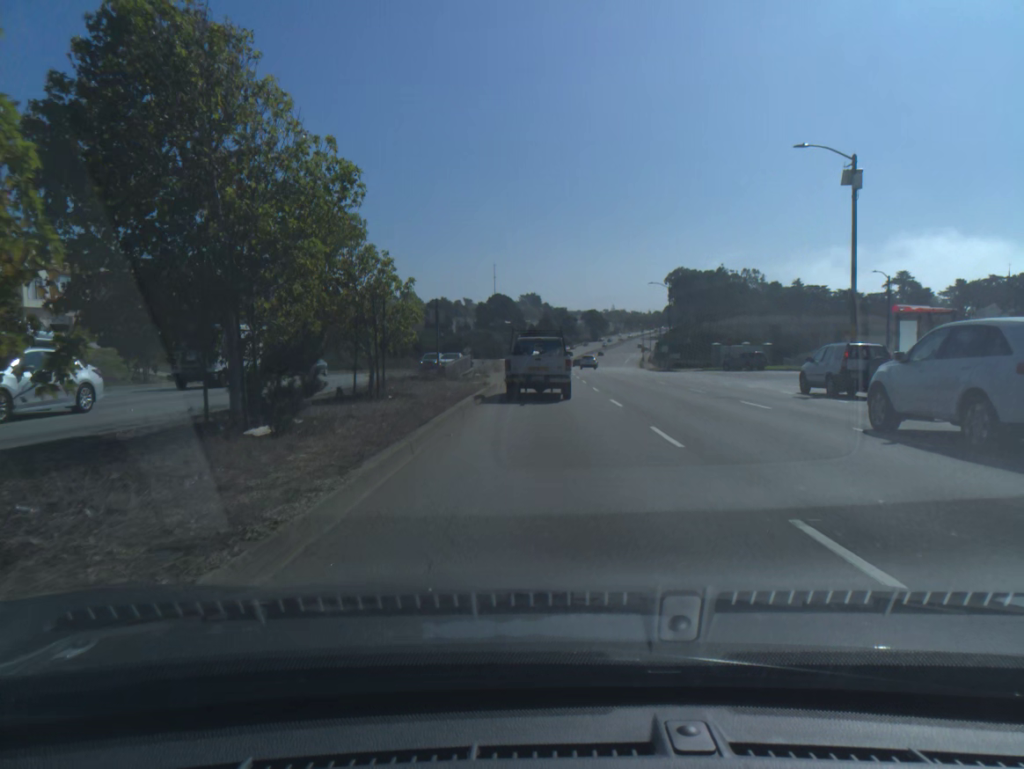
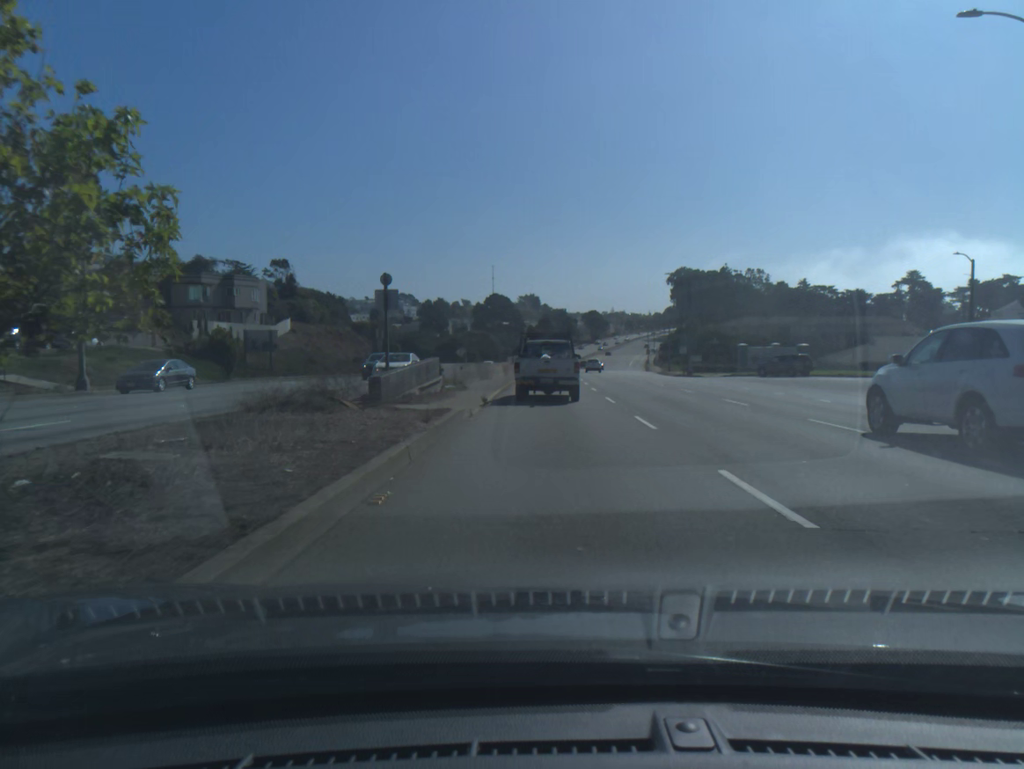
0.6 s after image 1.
(0.0, +12.4) m; 0°
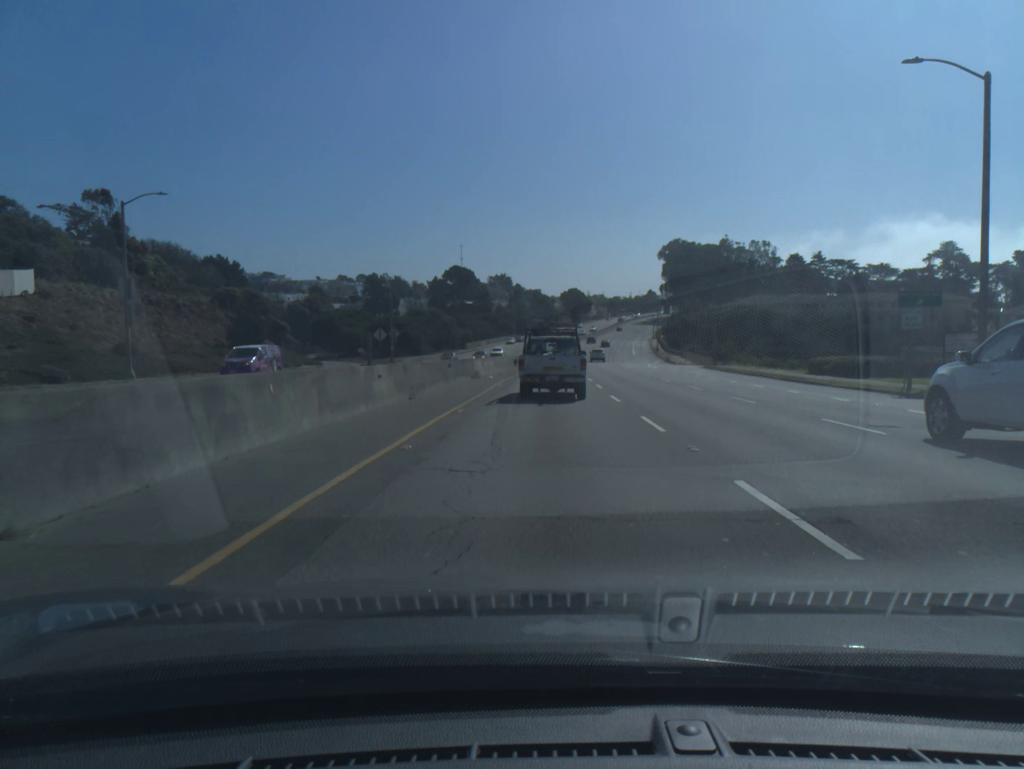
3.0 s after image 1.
(+0.8, +52.5) m; +2°
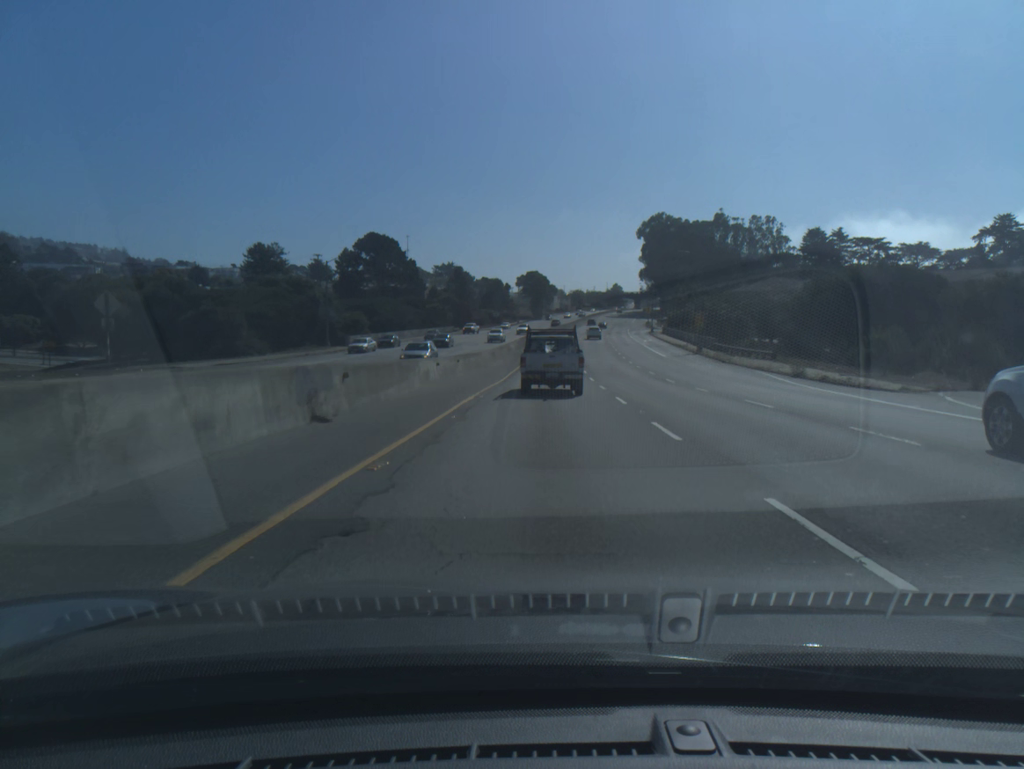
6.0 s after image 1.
(+1.8, +67.9) m; +3°
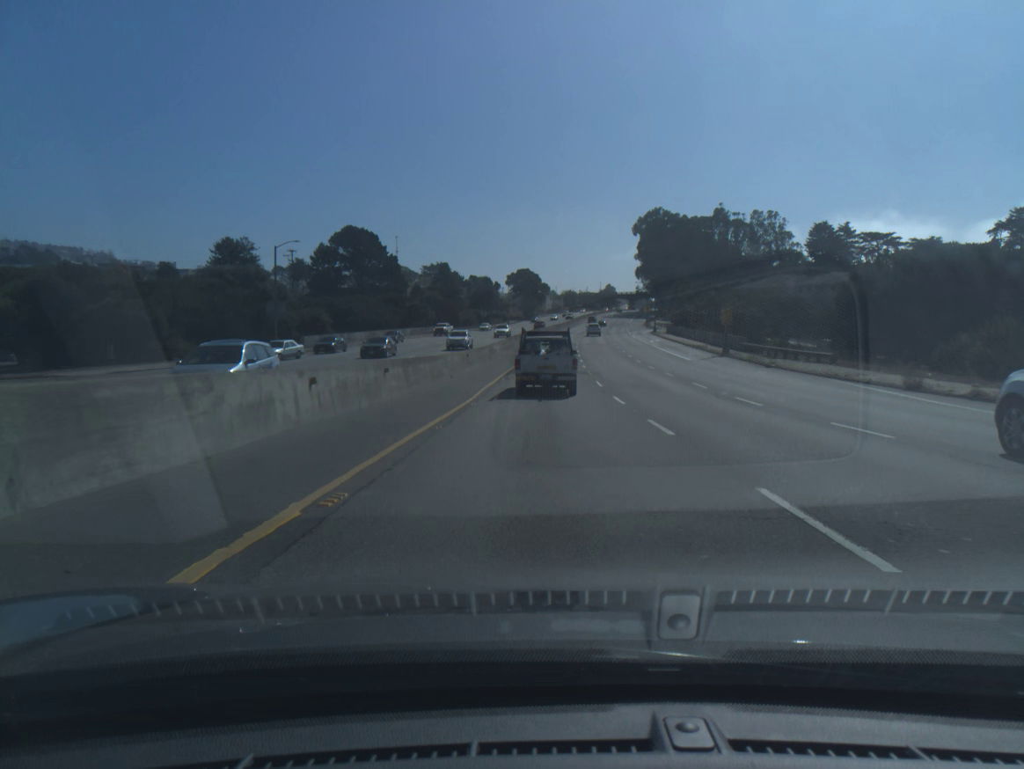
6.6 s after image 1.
(+0.1, +14.0) m; +1°
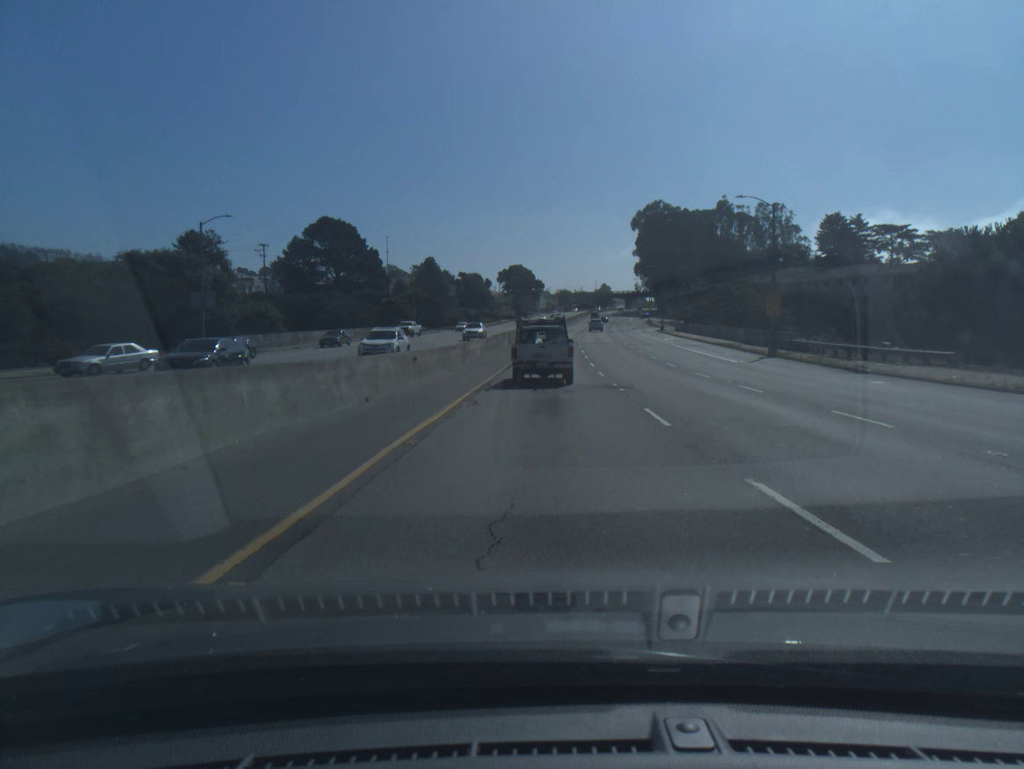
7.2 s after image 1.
(+0.1, +14.3) m; 0°
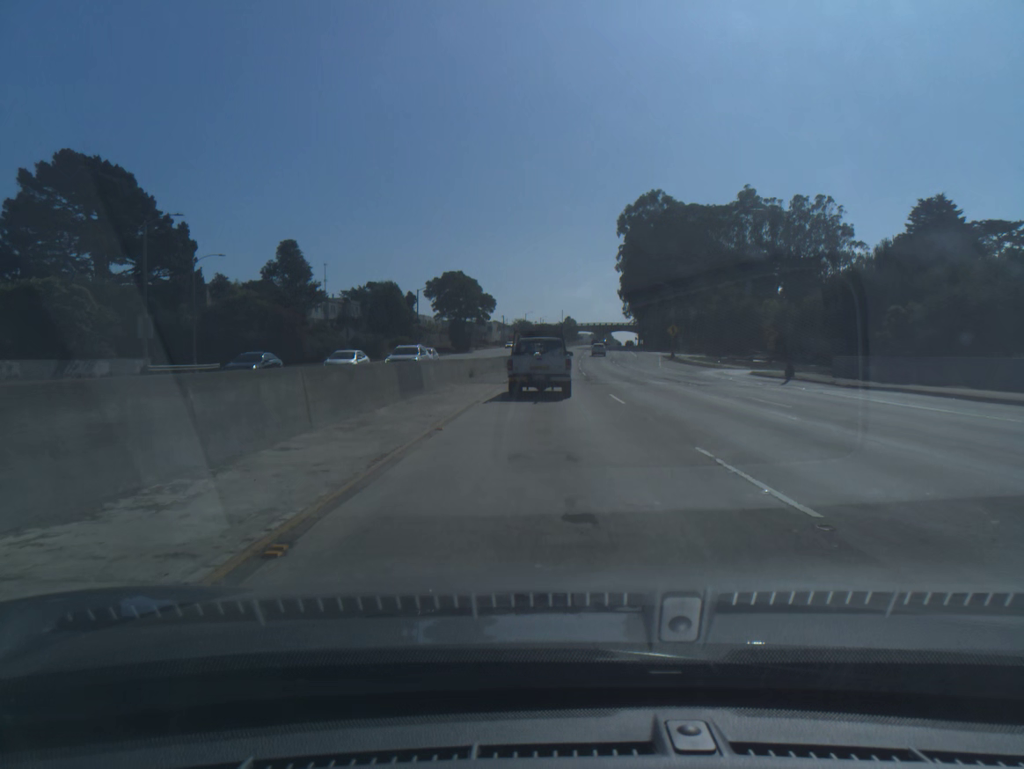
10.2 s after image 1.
(+1.8, +74.0) m; +3°
